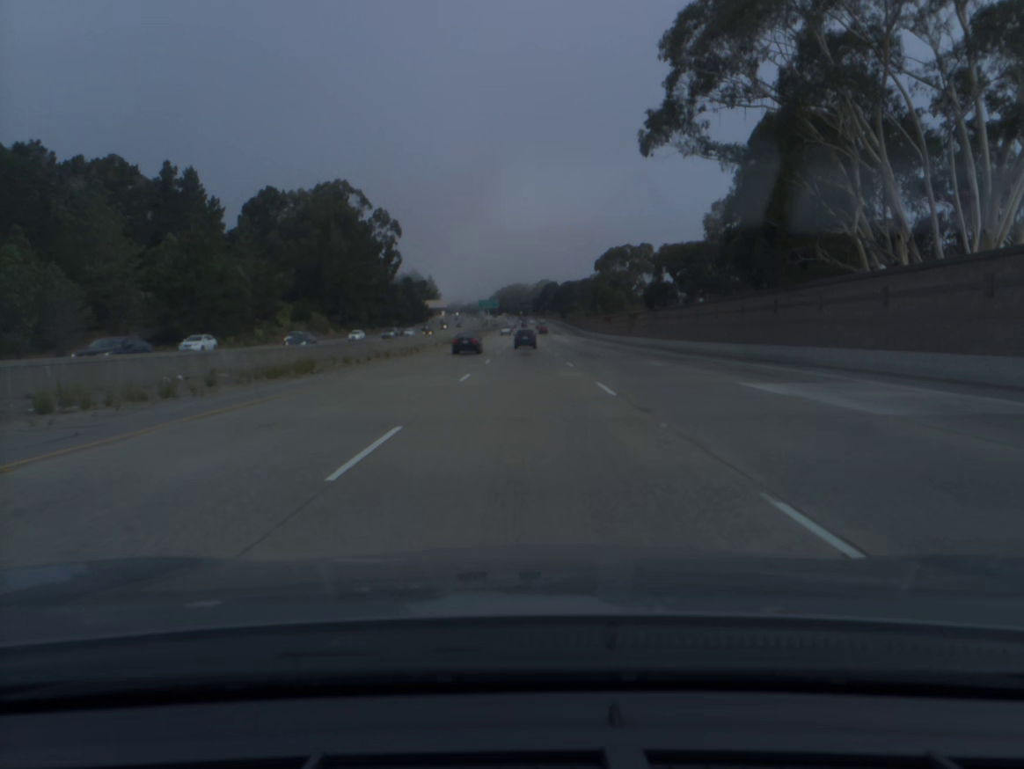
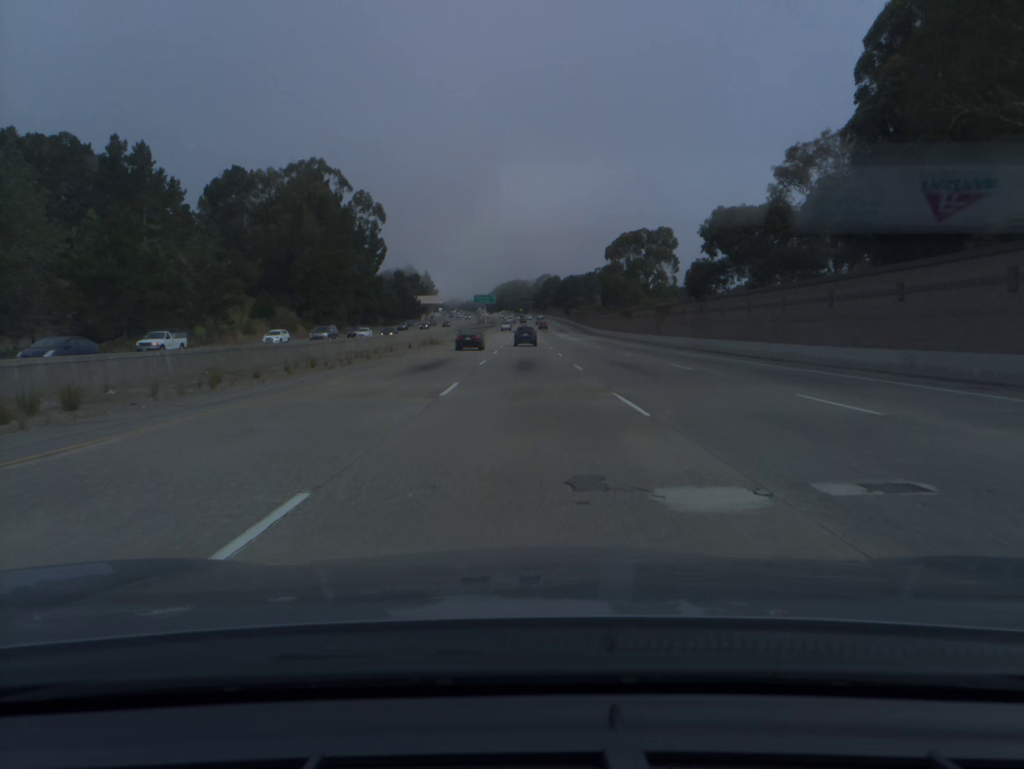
(0.0, +19.2) m; 0°
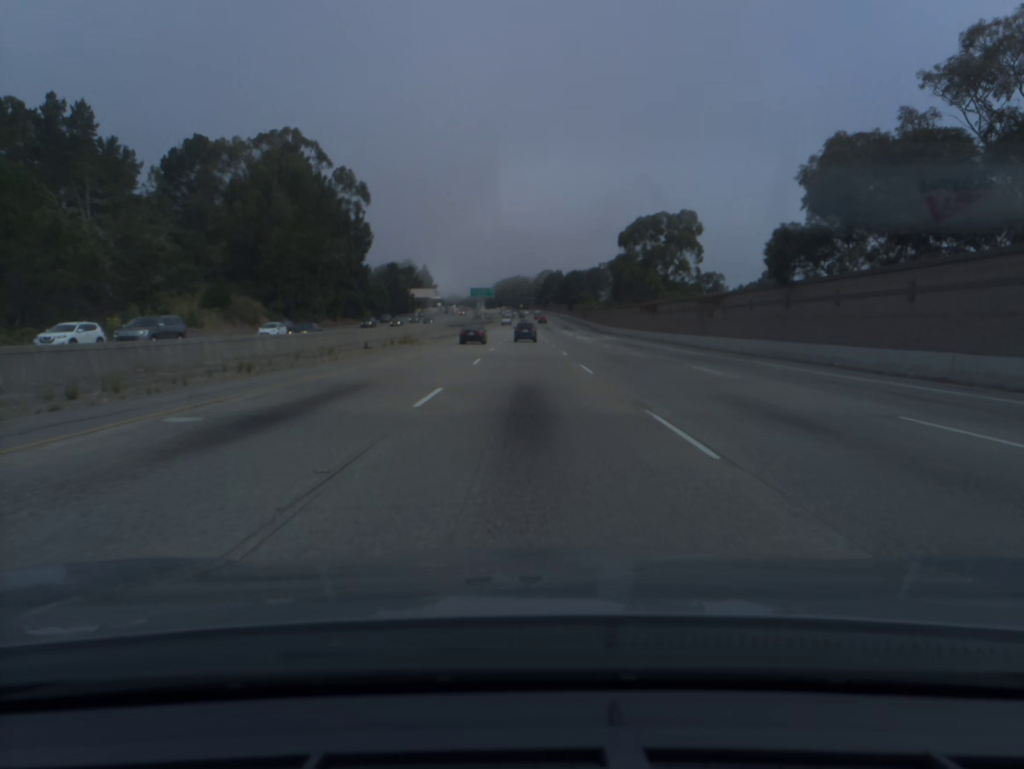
(0.0, +19.1) m; 0°
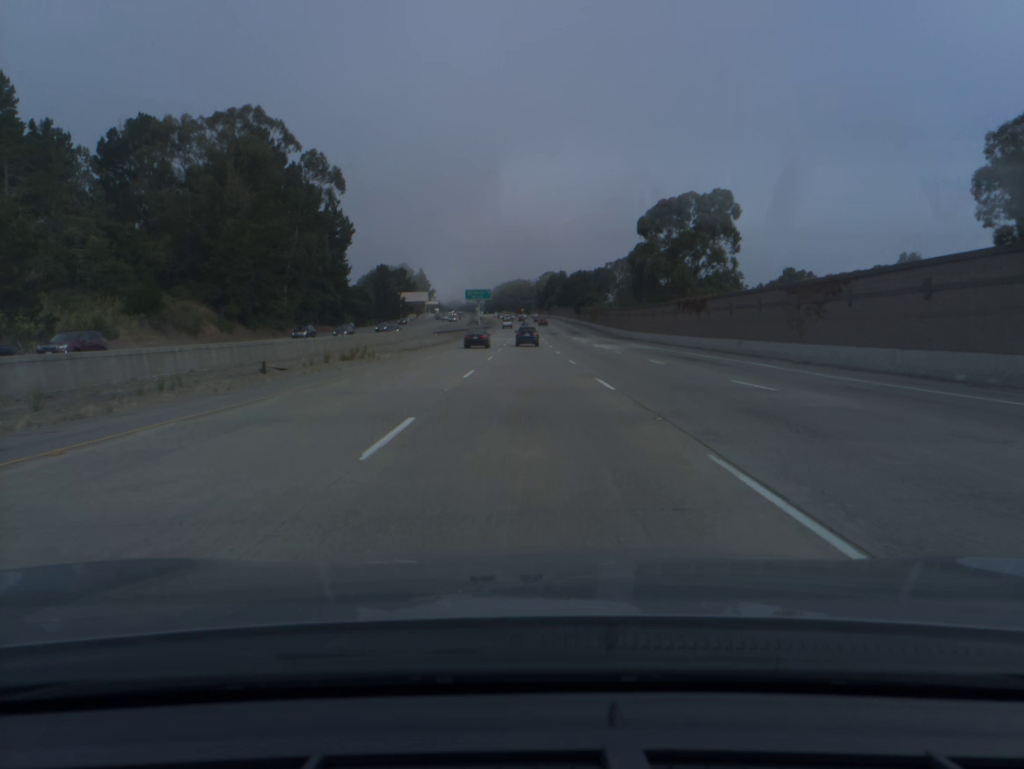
(0.0, +19.1) m; 0°
